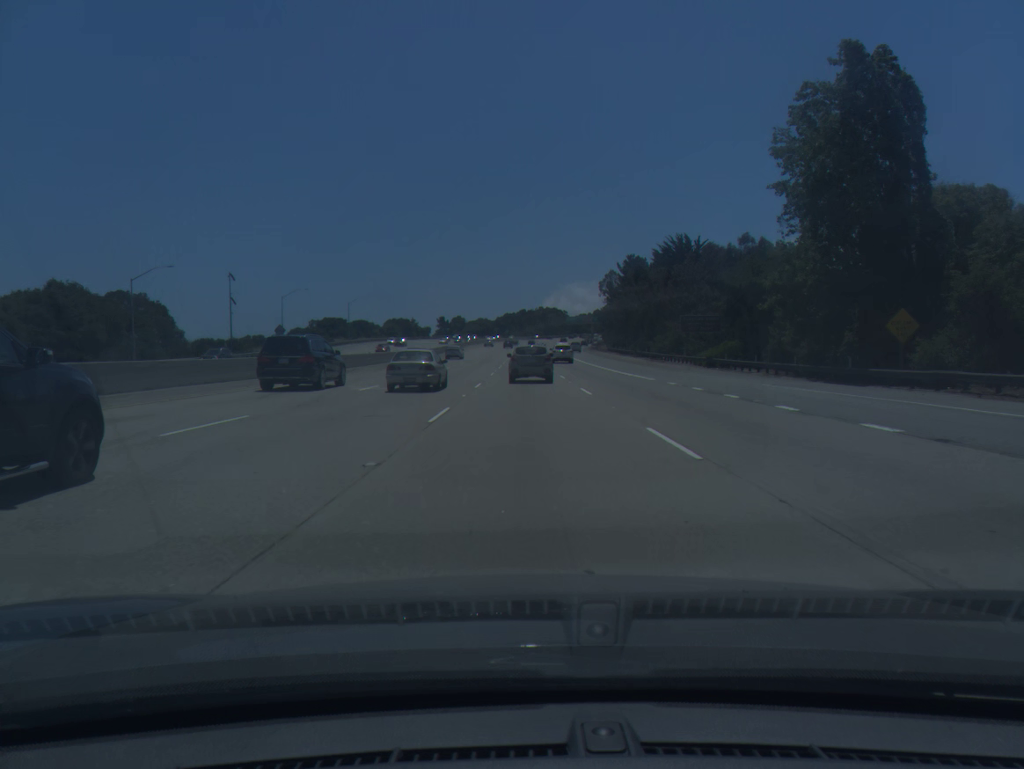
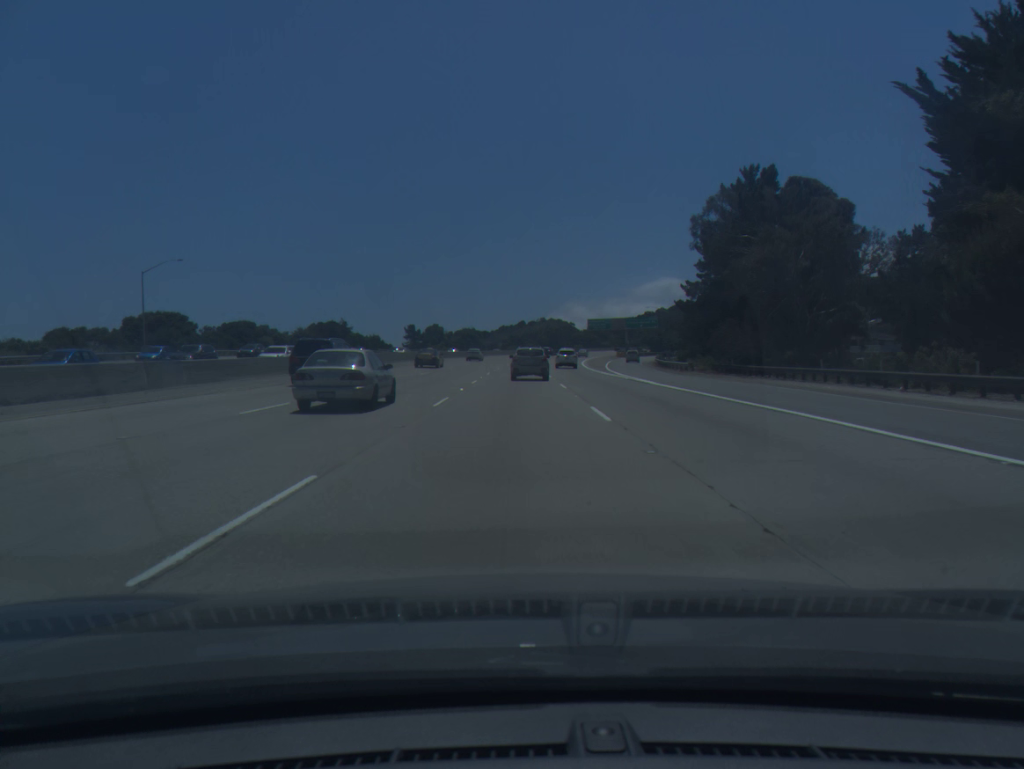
(+0.6, +95.2) m; 0°
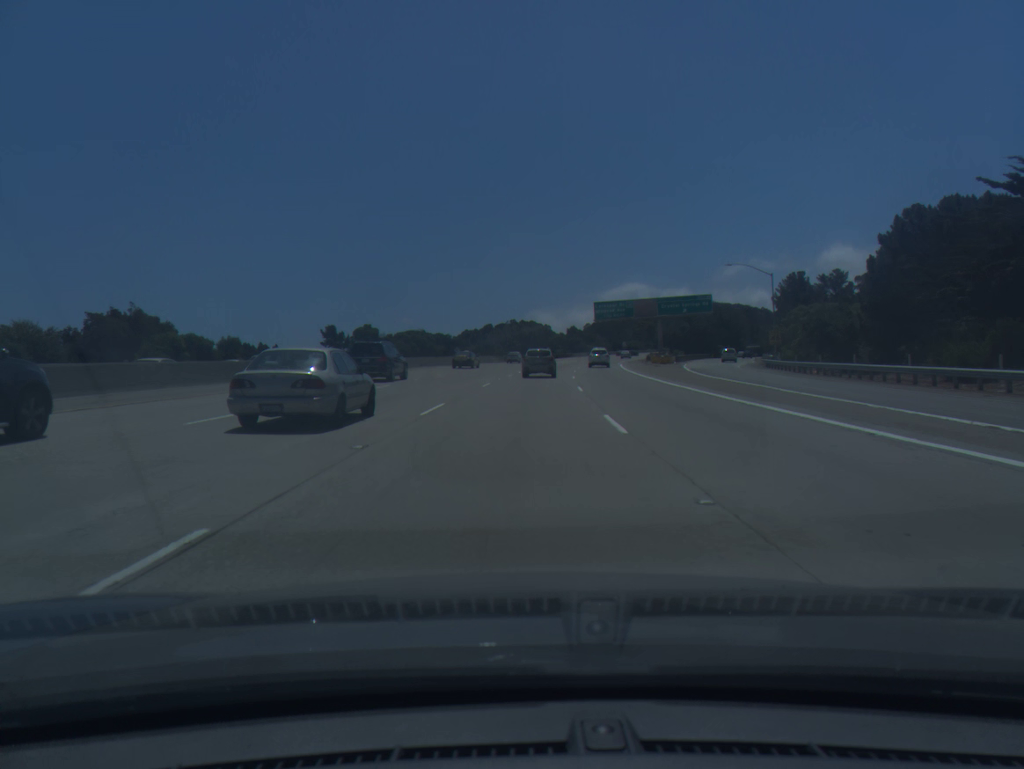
(+0.7, +73.6) m; +2°
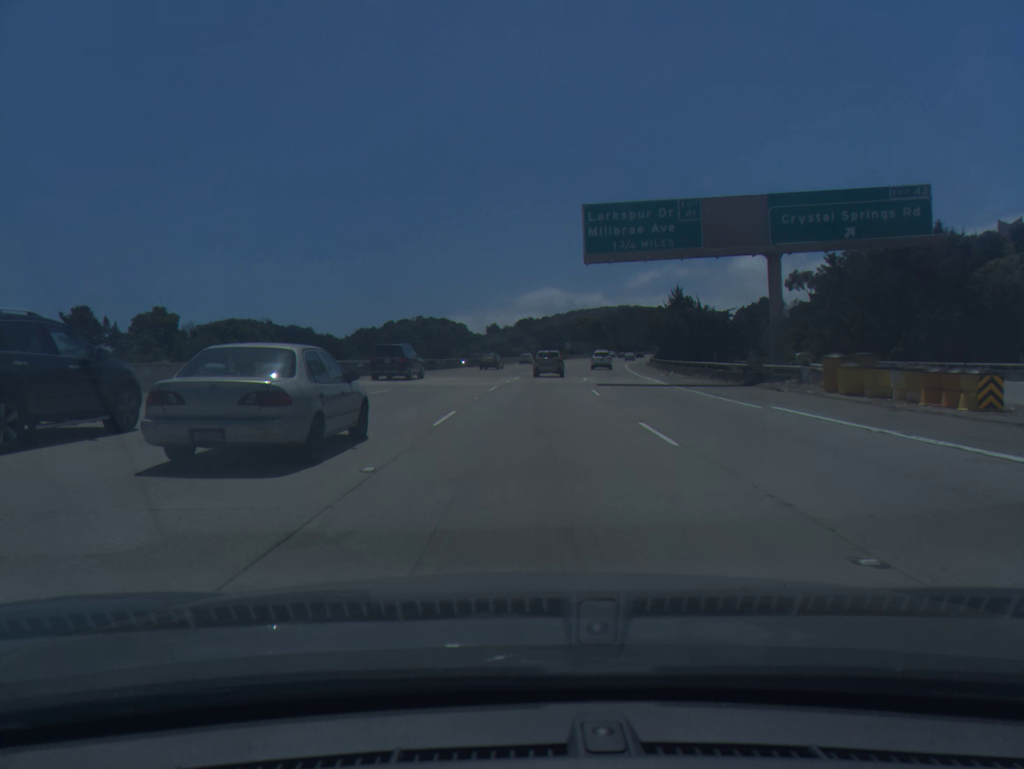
(+3.3, +72.7) m; +6°
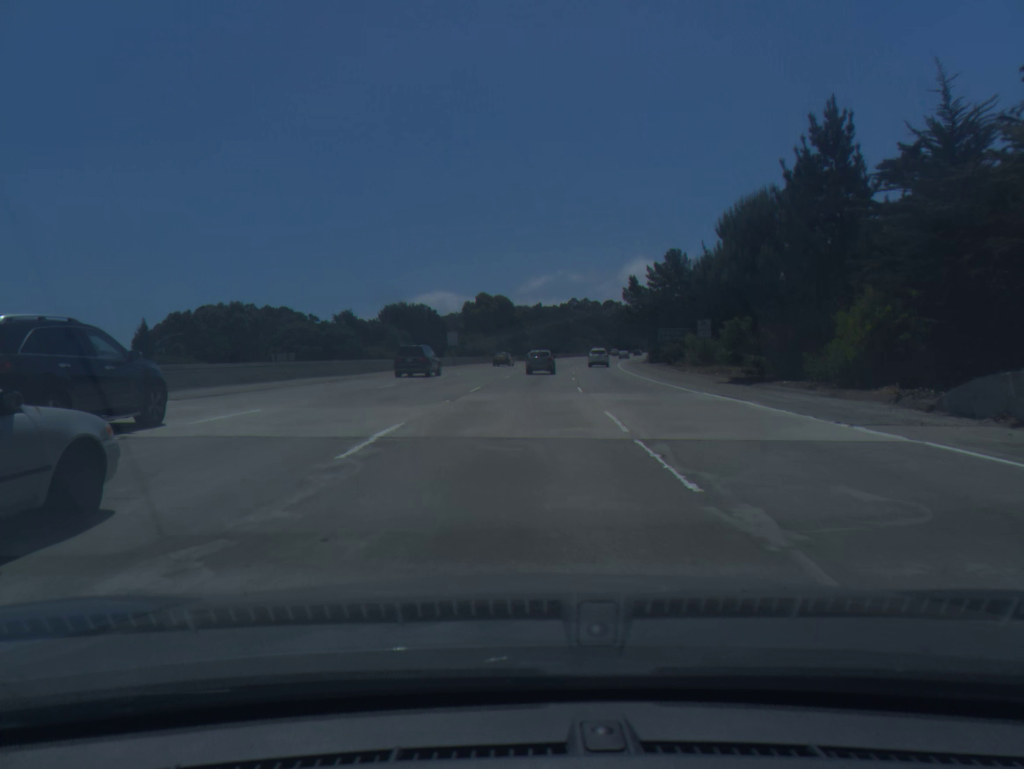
(+6.8, +90.1) m; +8°
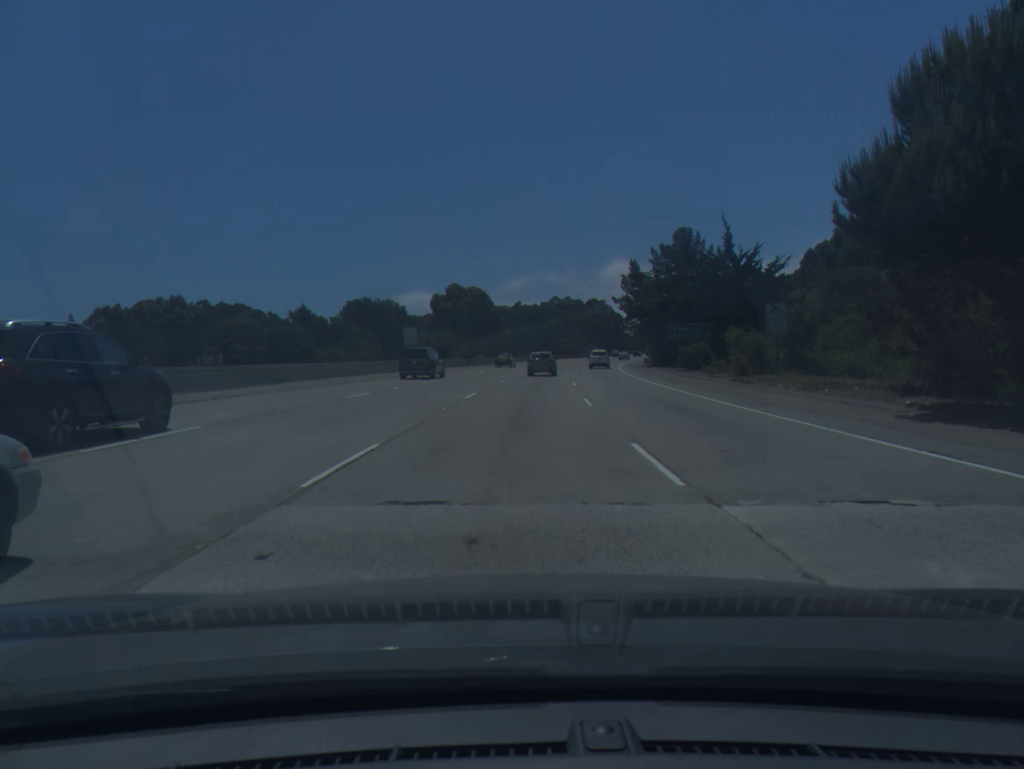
(+0.2, +18.1) m; +1°
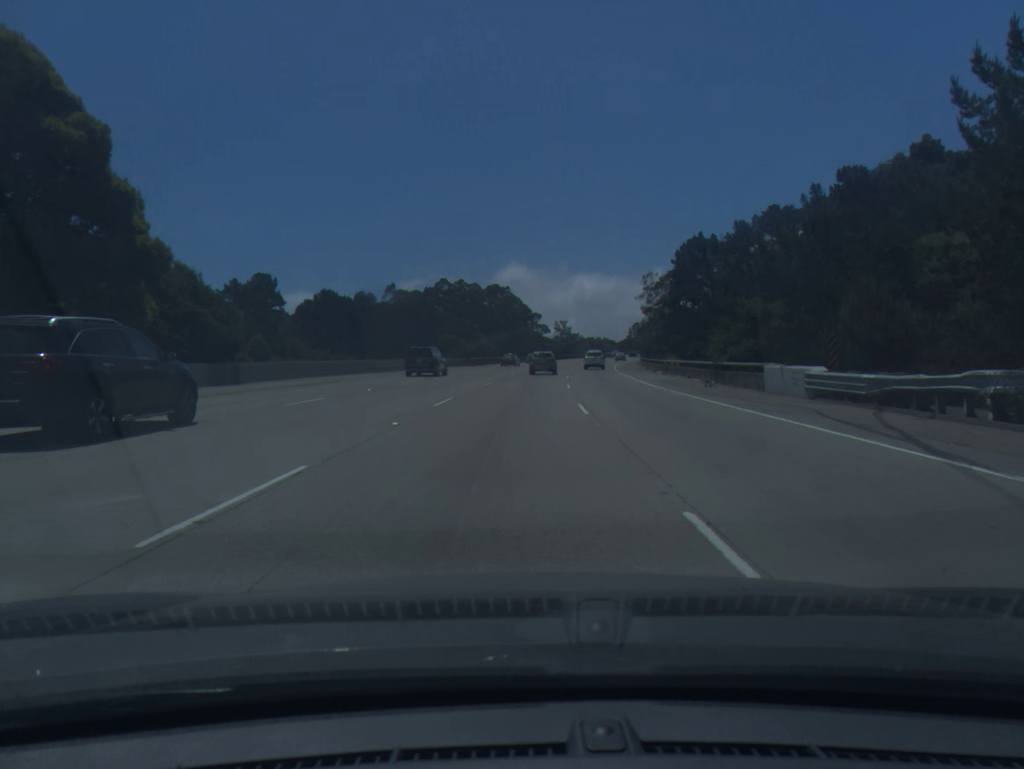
(+6.2, +89.9) m; +8°
